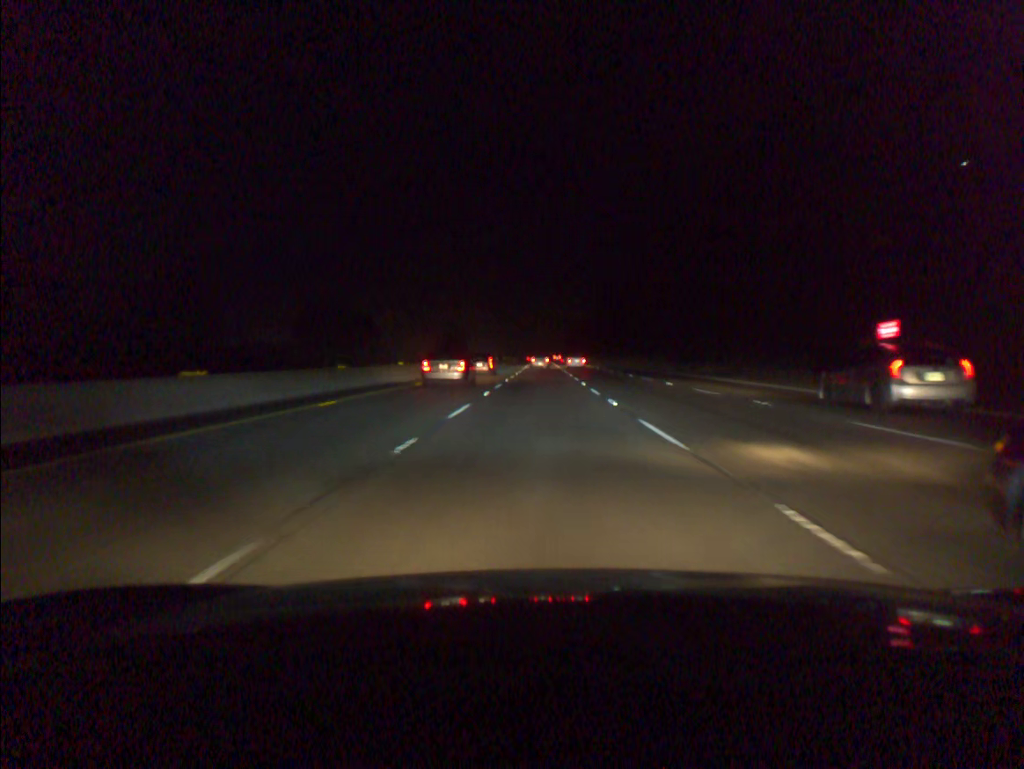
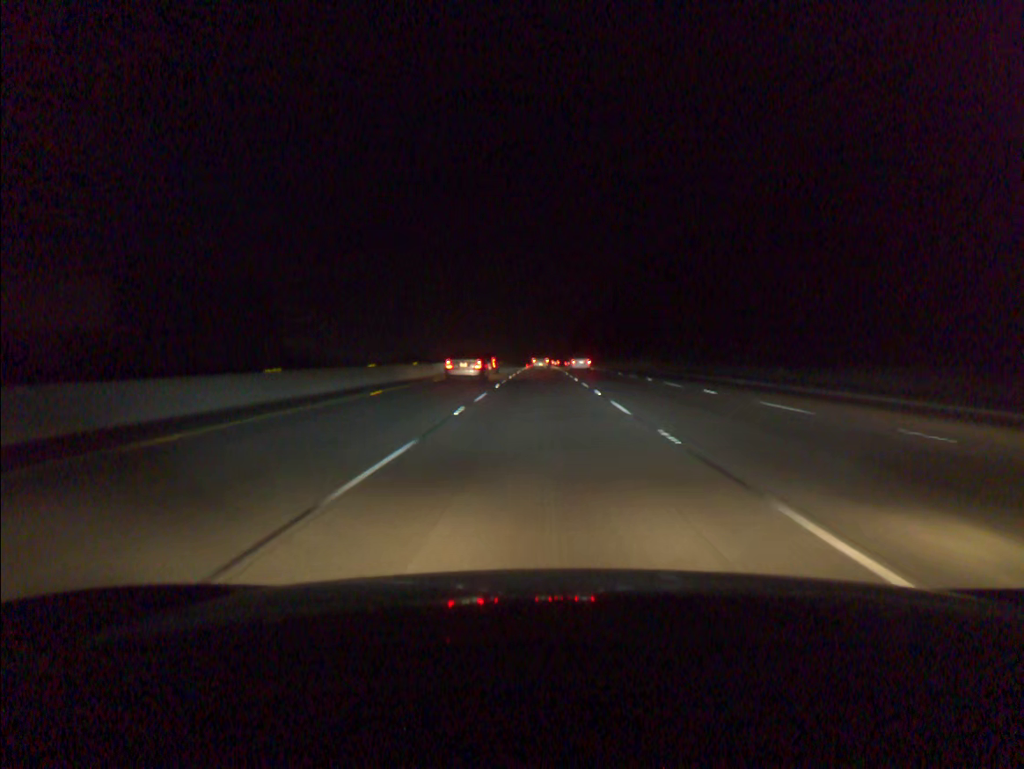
(+0.1, +96.3) m; 0°
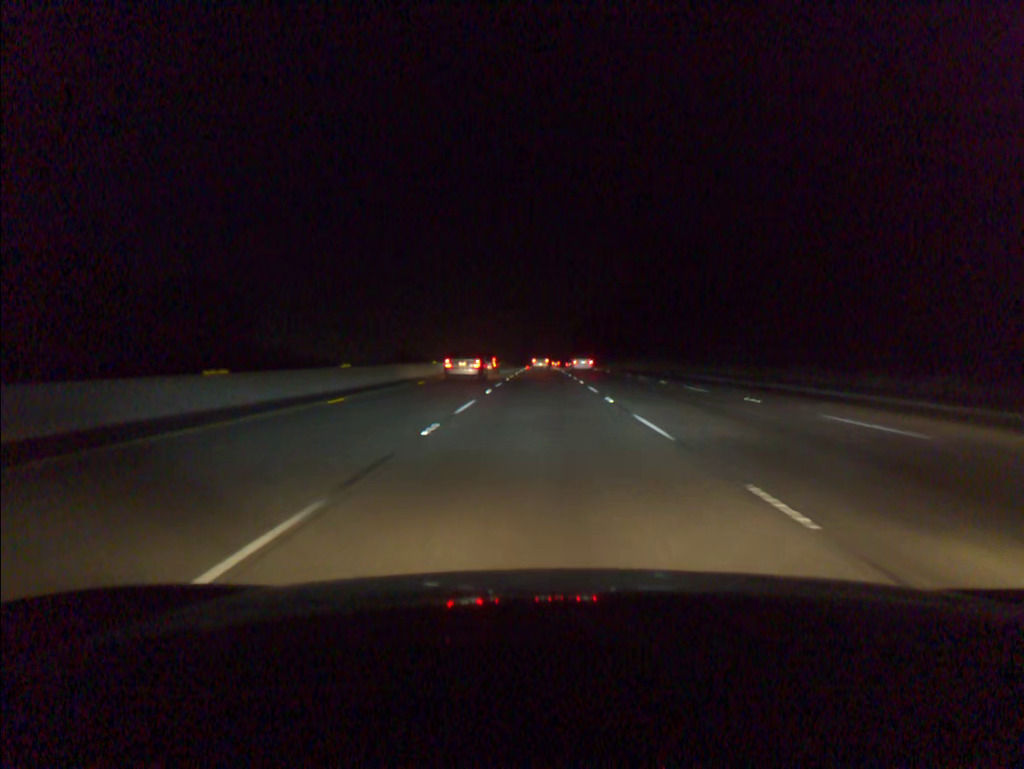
(0.0, +19.4) m; 0°
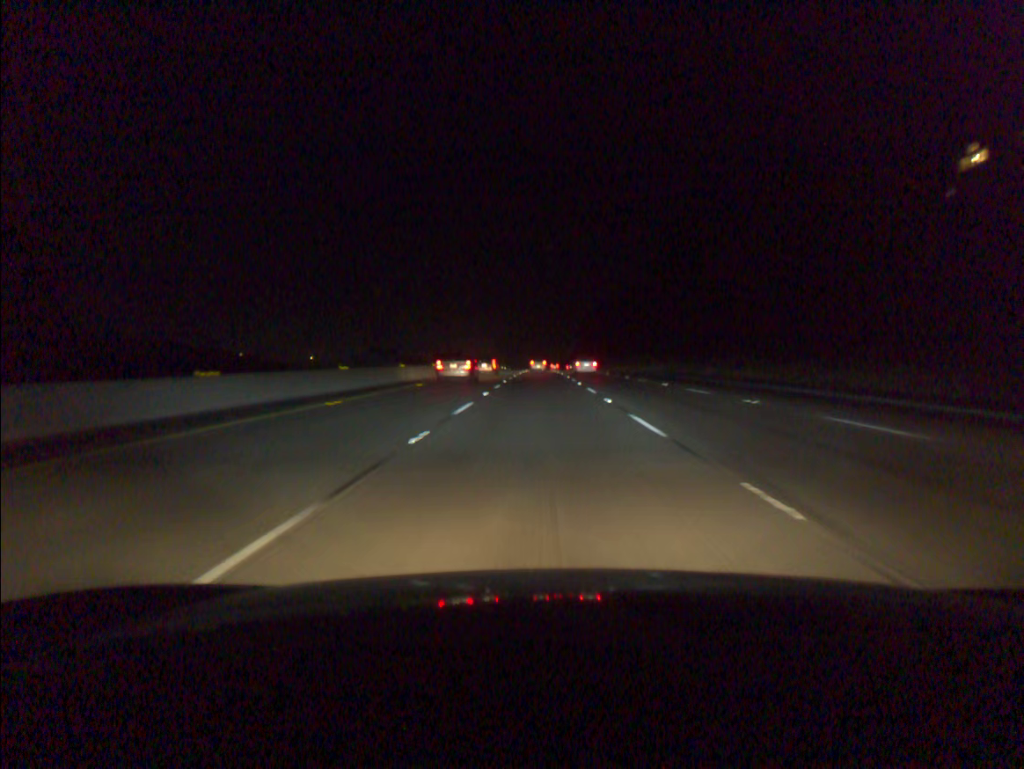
(0.0, +58.5) m; 0°
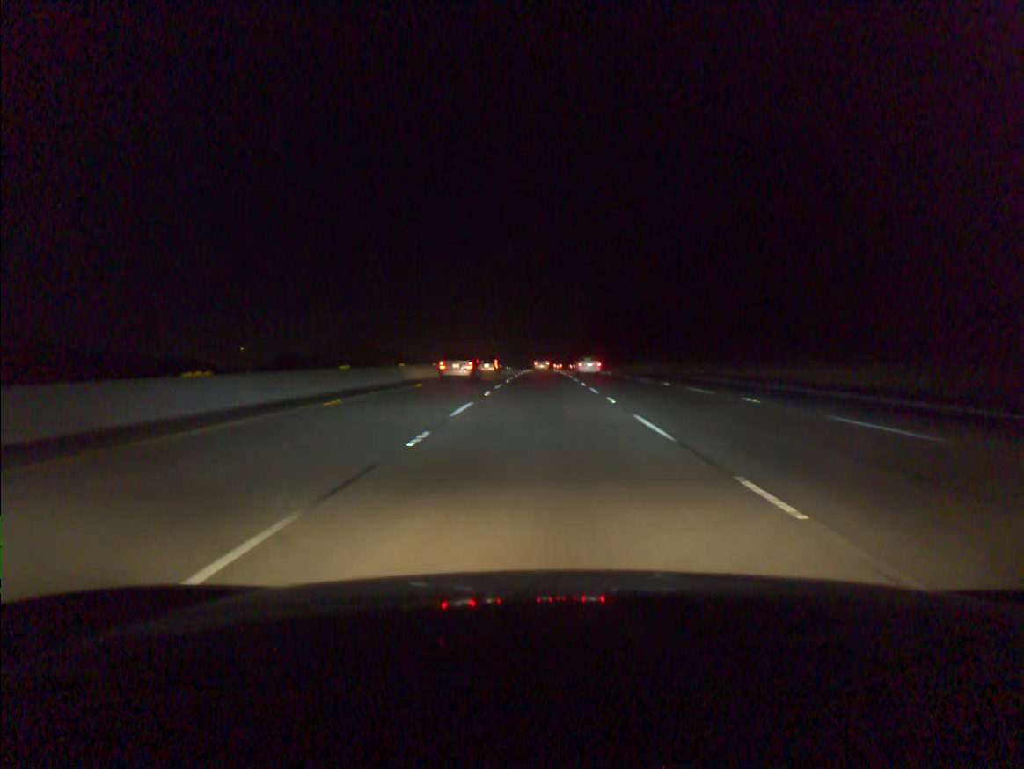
(-0.1, +58.7) m; 0°
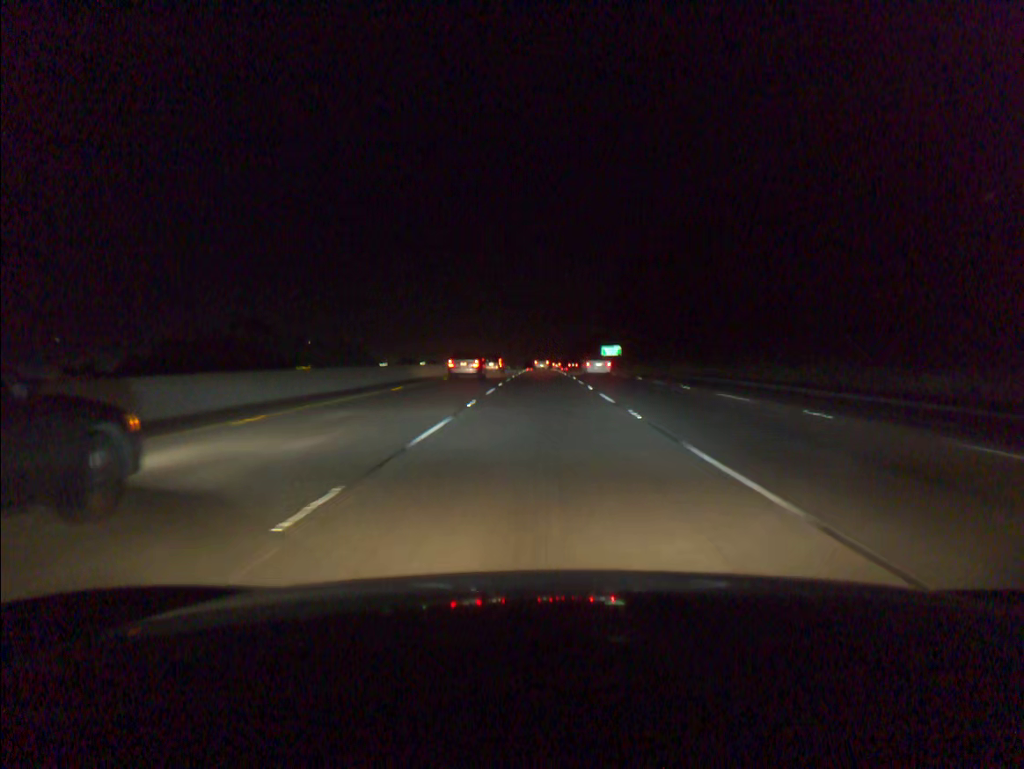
(-0.1, +78.5) m; 0°
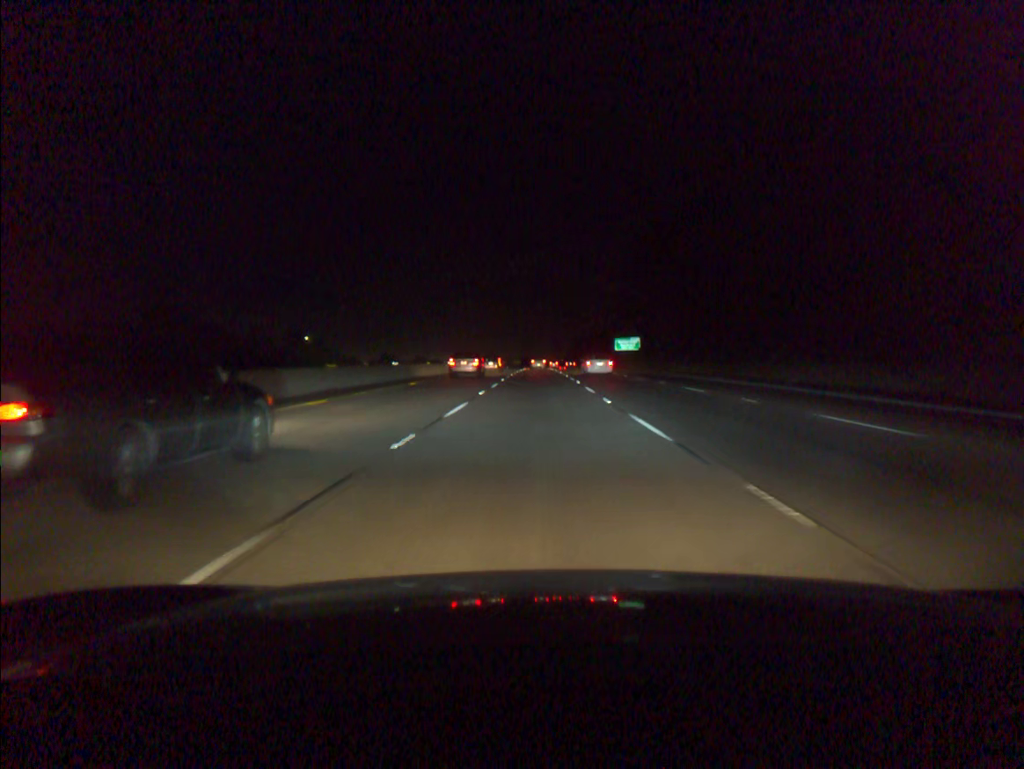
(+0.1, +39.1) m; 0°
